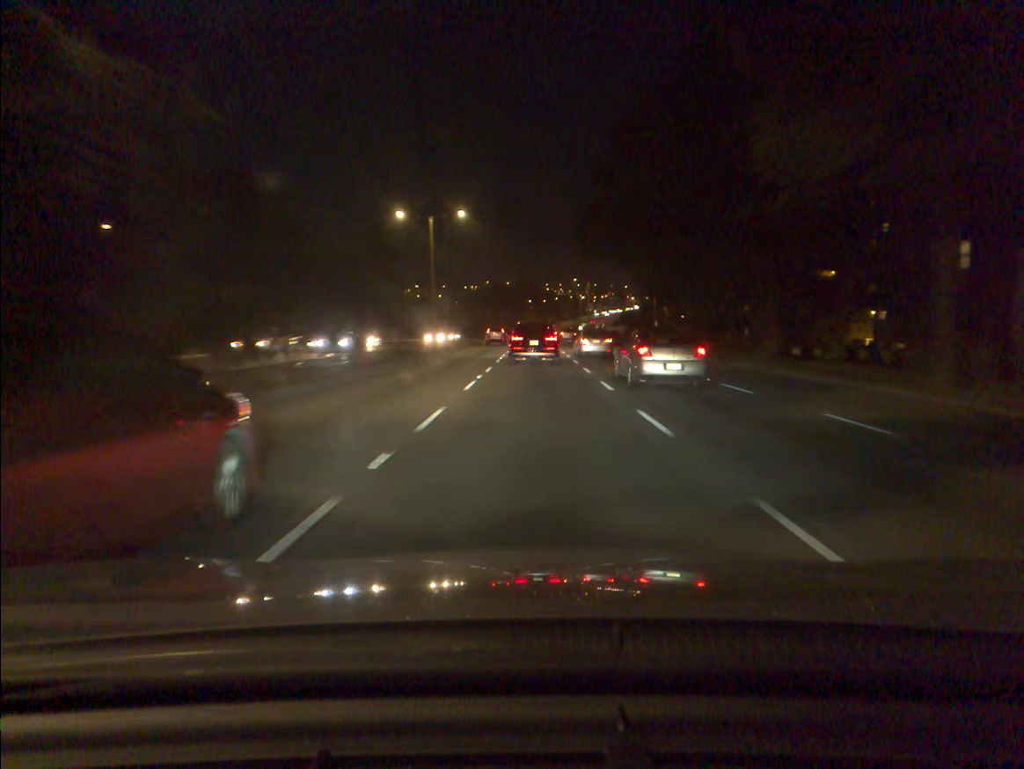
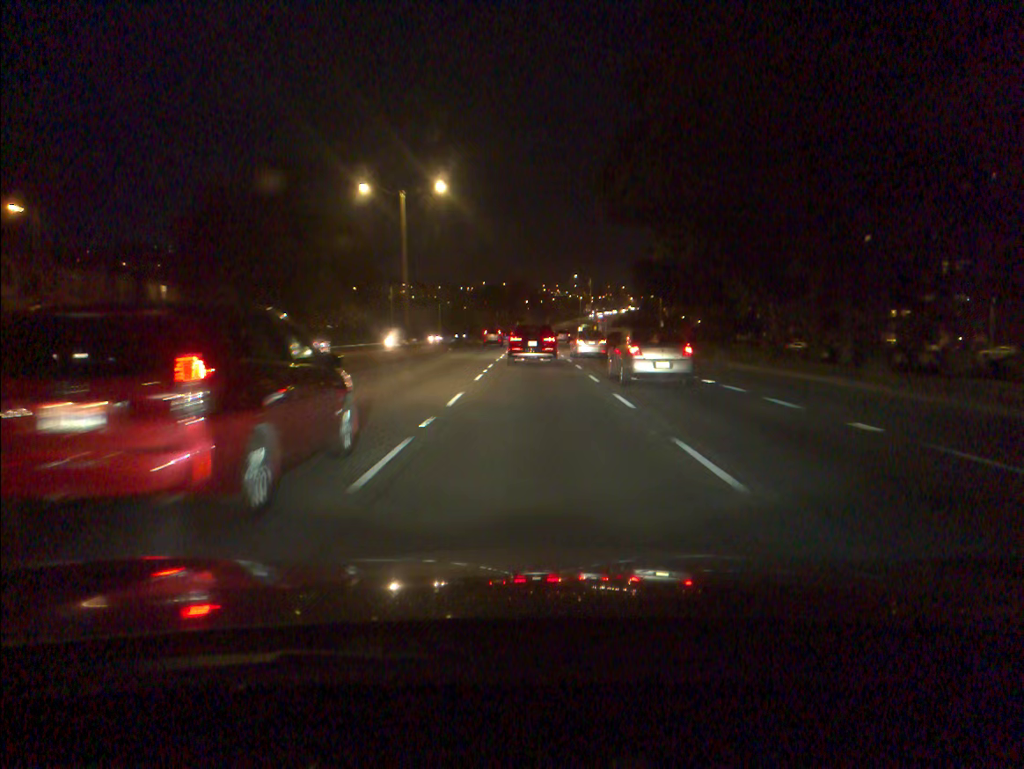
(0.0, +11.2) m; 0°
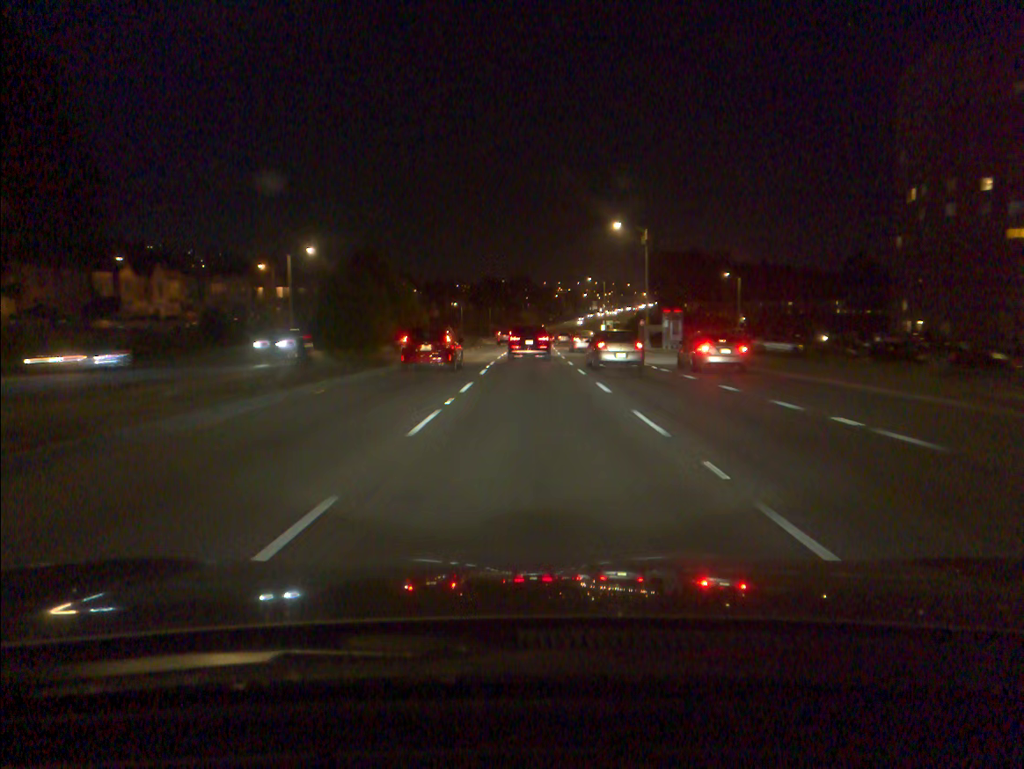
(+0.1, +55.7) m; 0°
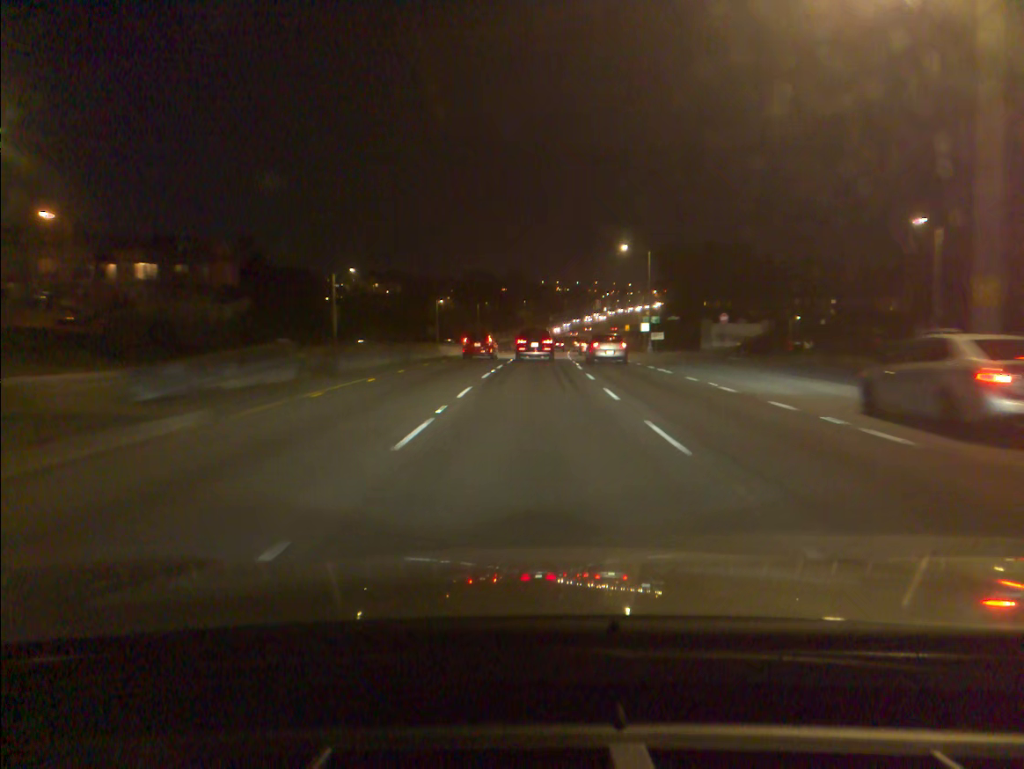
(0.0, +45.7) m; 0°
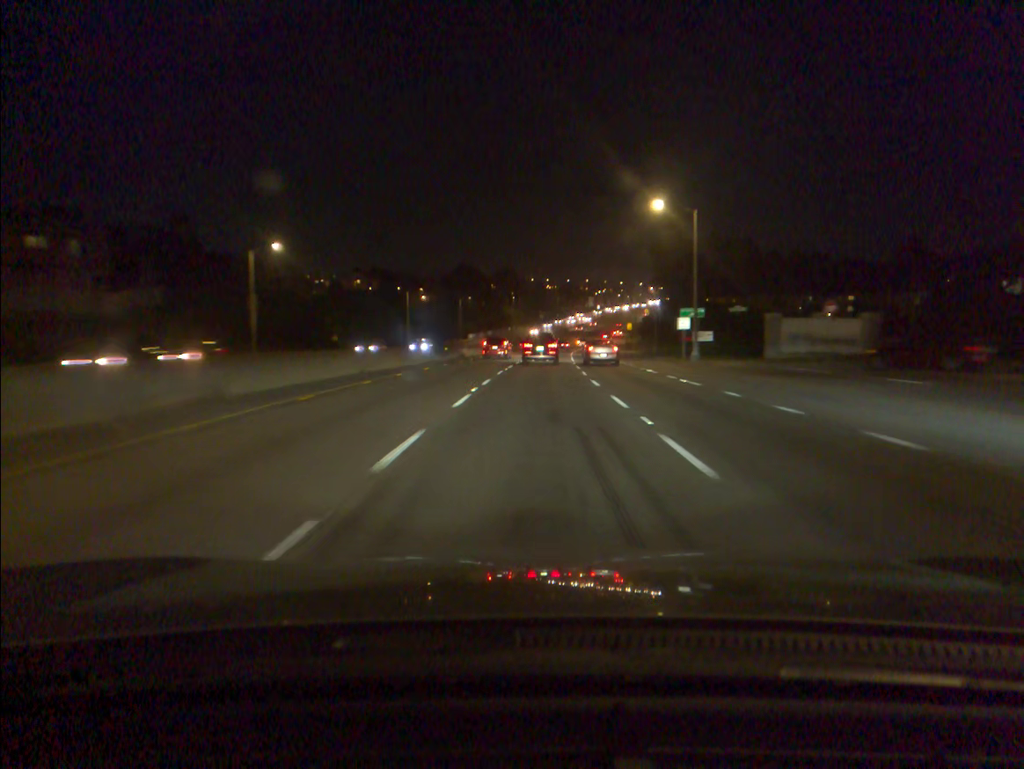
(+0.1, +23.5) m; +1°
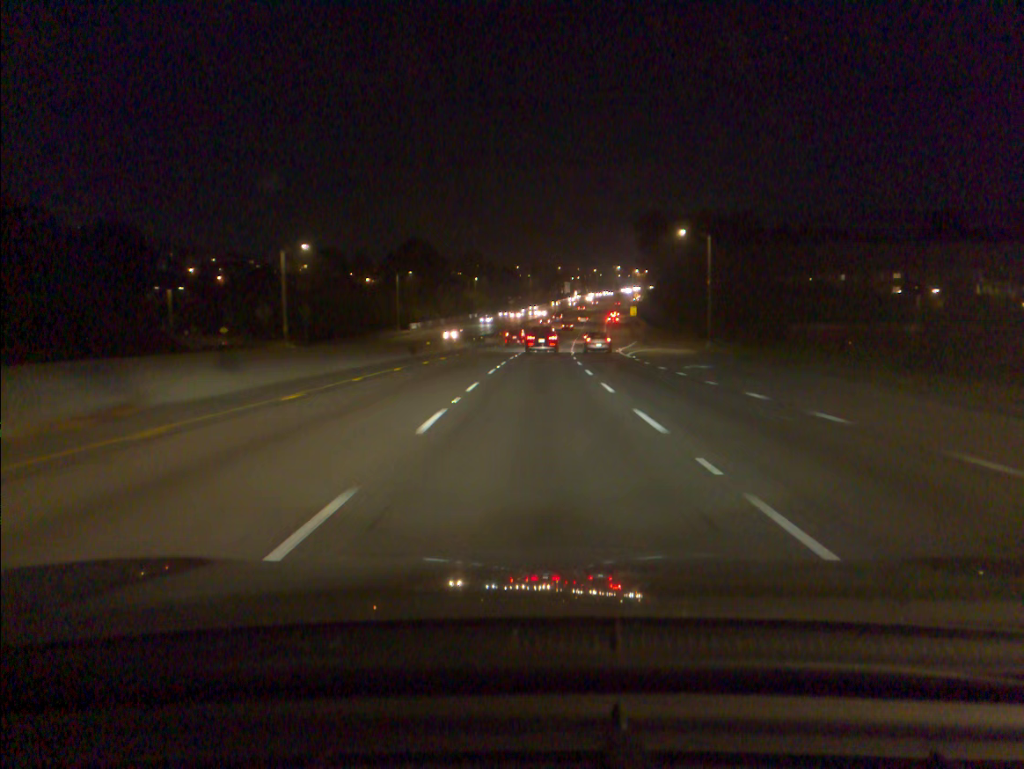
(+0.9, +48.6) m; +2°
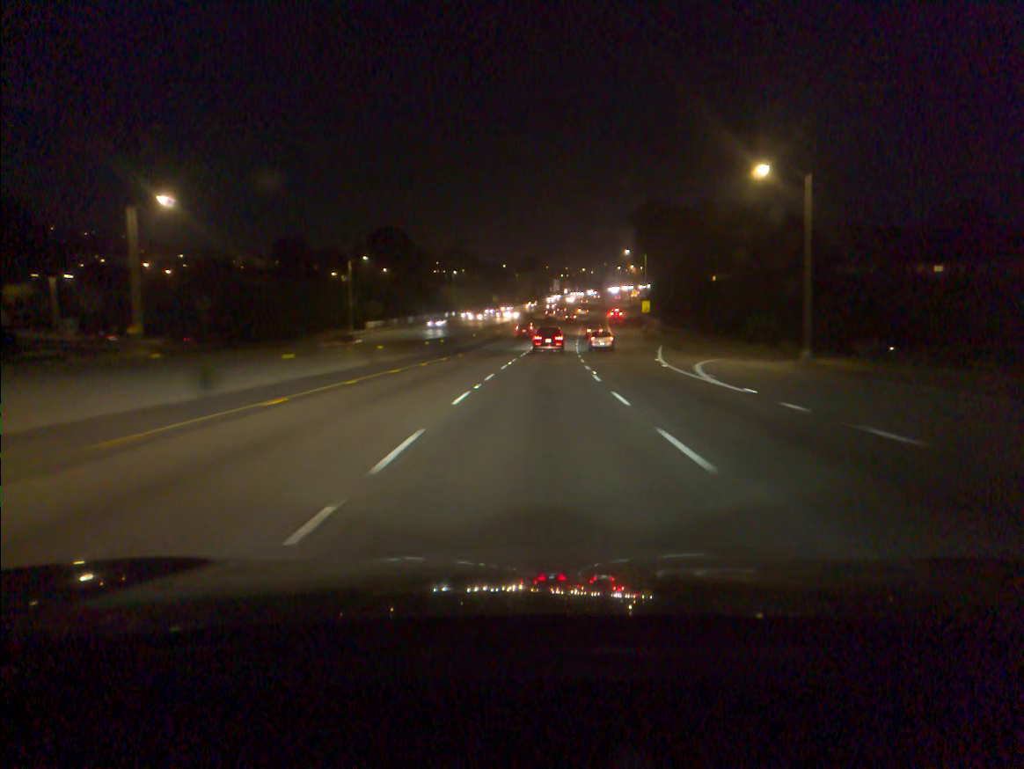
(+0.2, +25.3) m; +1°
